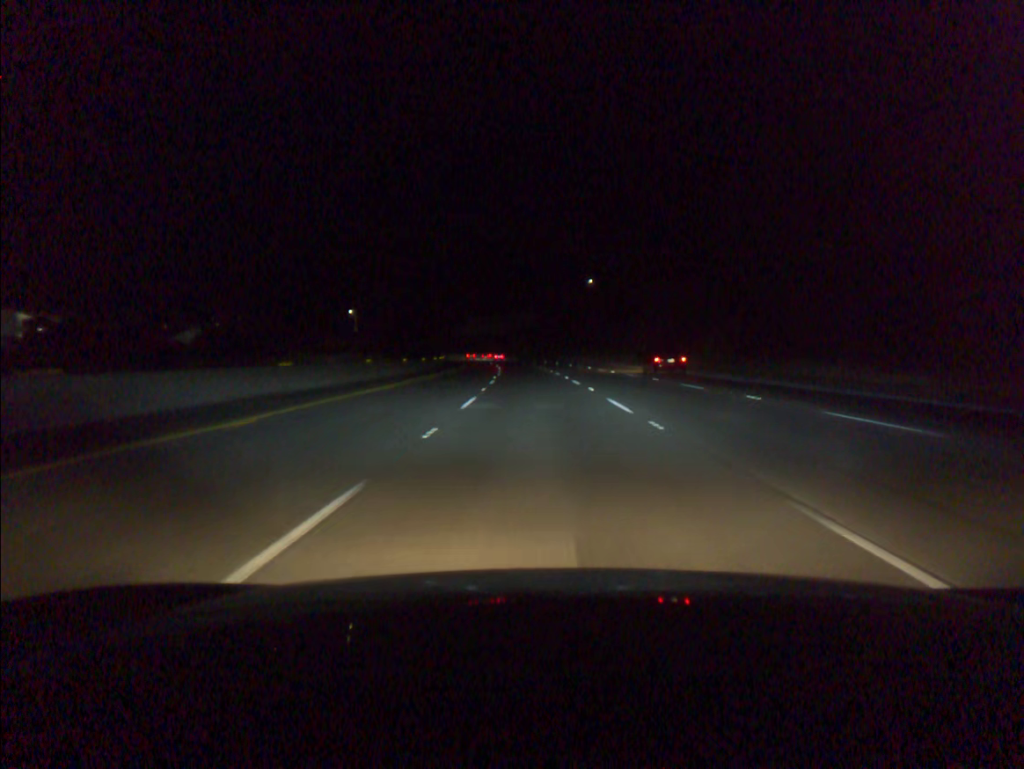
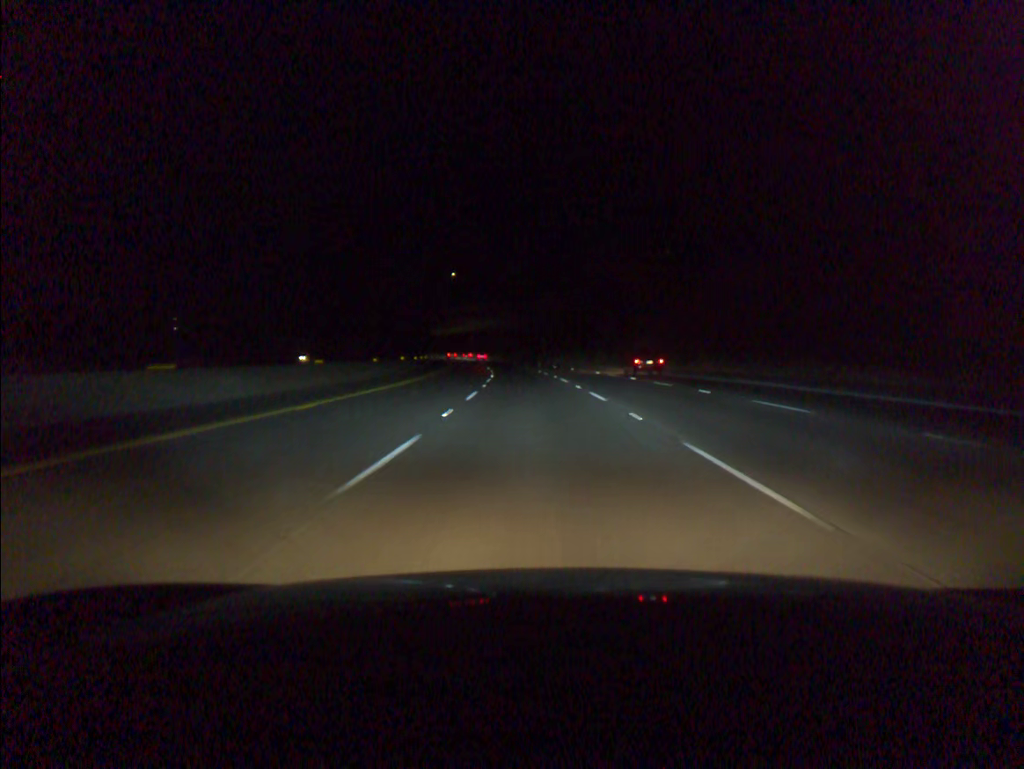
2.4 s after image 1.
(-1.8, +68.4) m; -3°
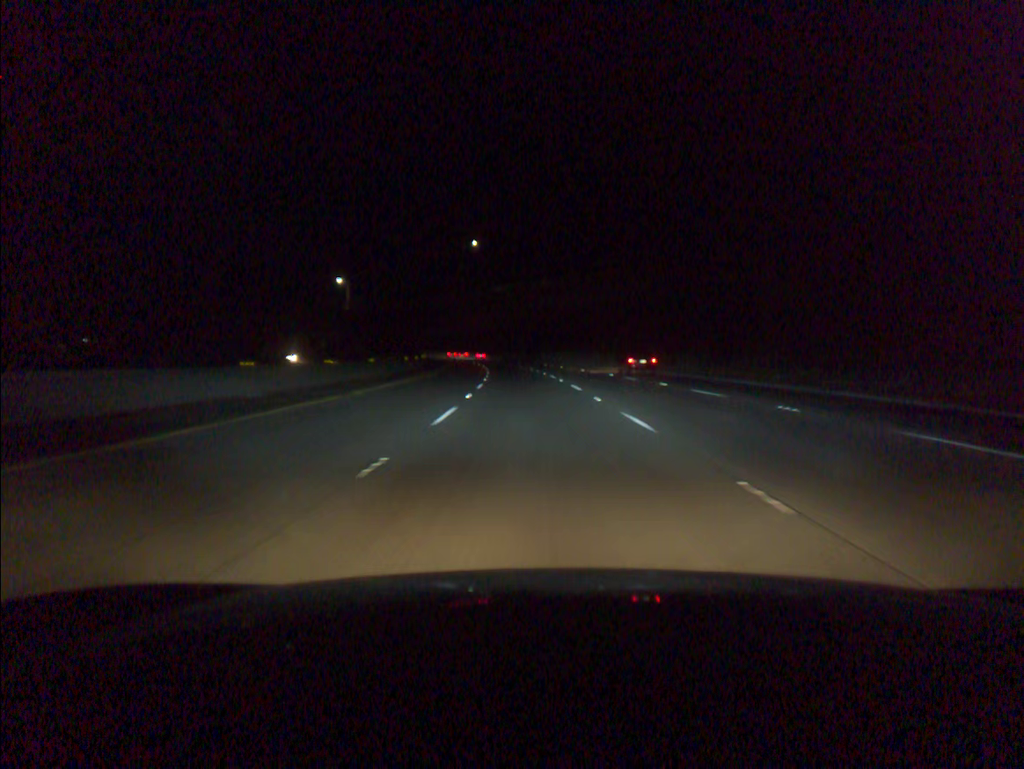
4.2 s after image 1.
(-1.4, +51.8) m; -3°
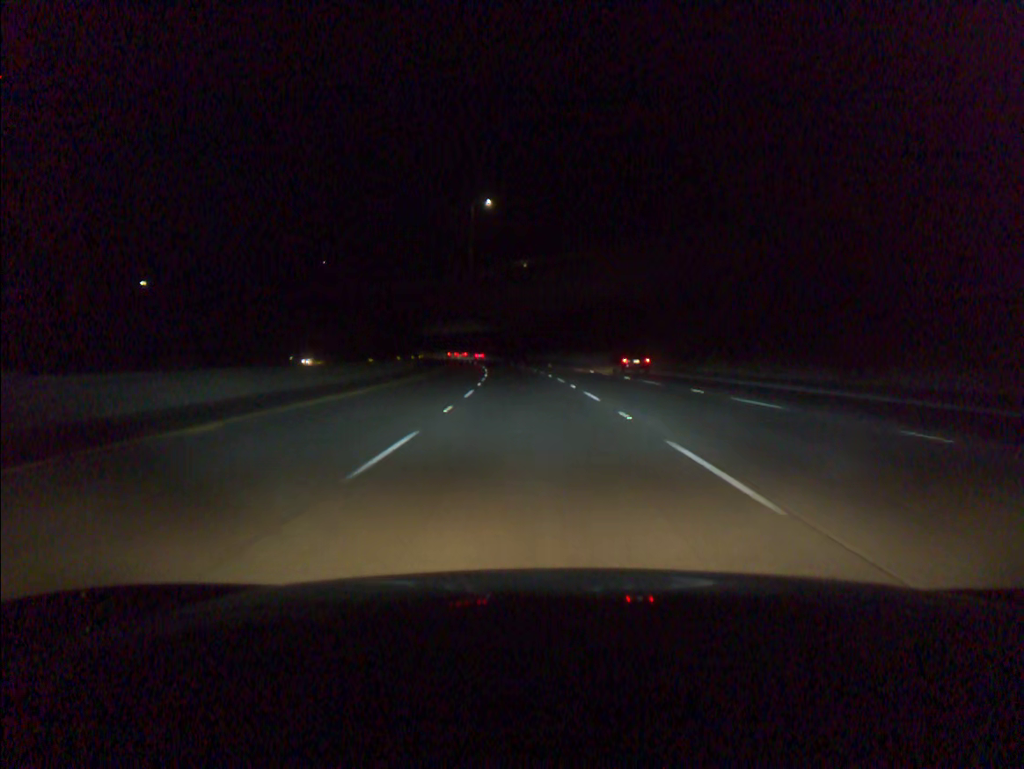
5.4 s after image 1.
(-0.7, +34.8) m; -2°
